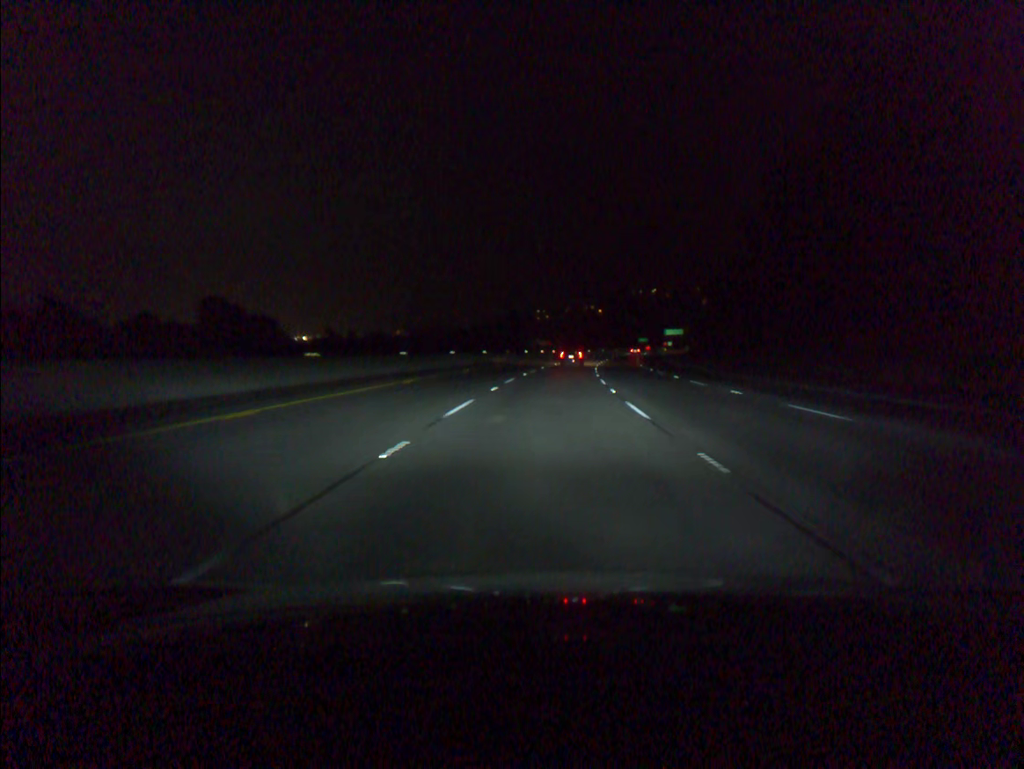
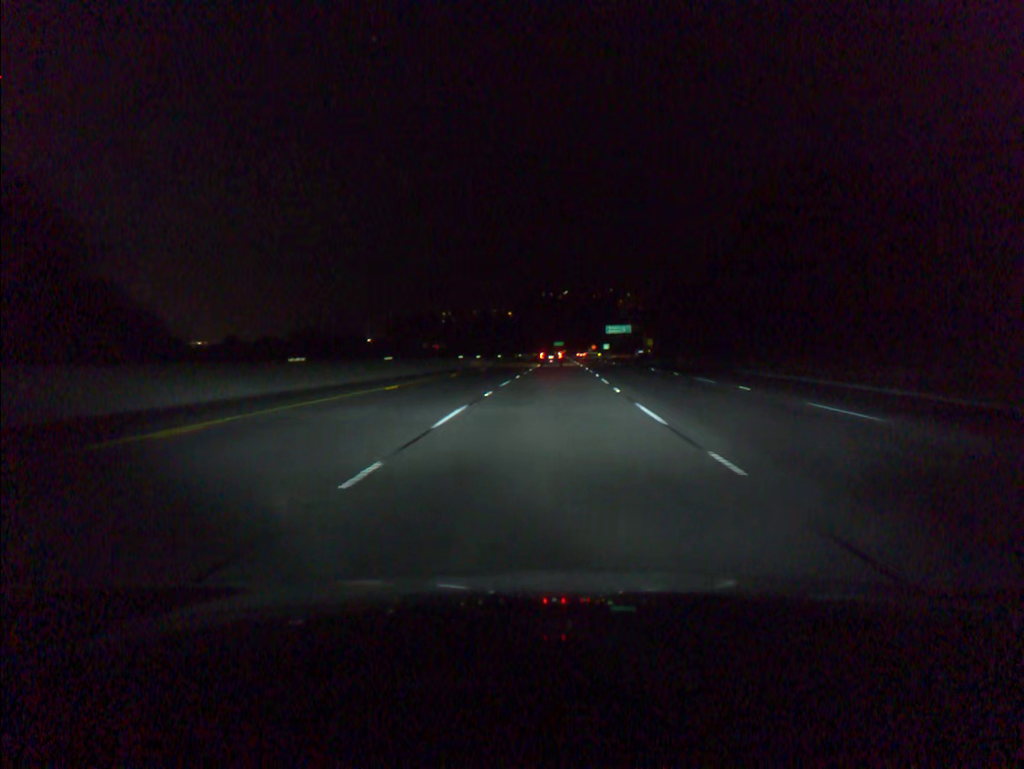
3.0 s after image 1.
(+5.1, +89.5) m; +7°
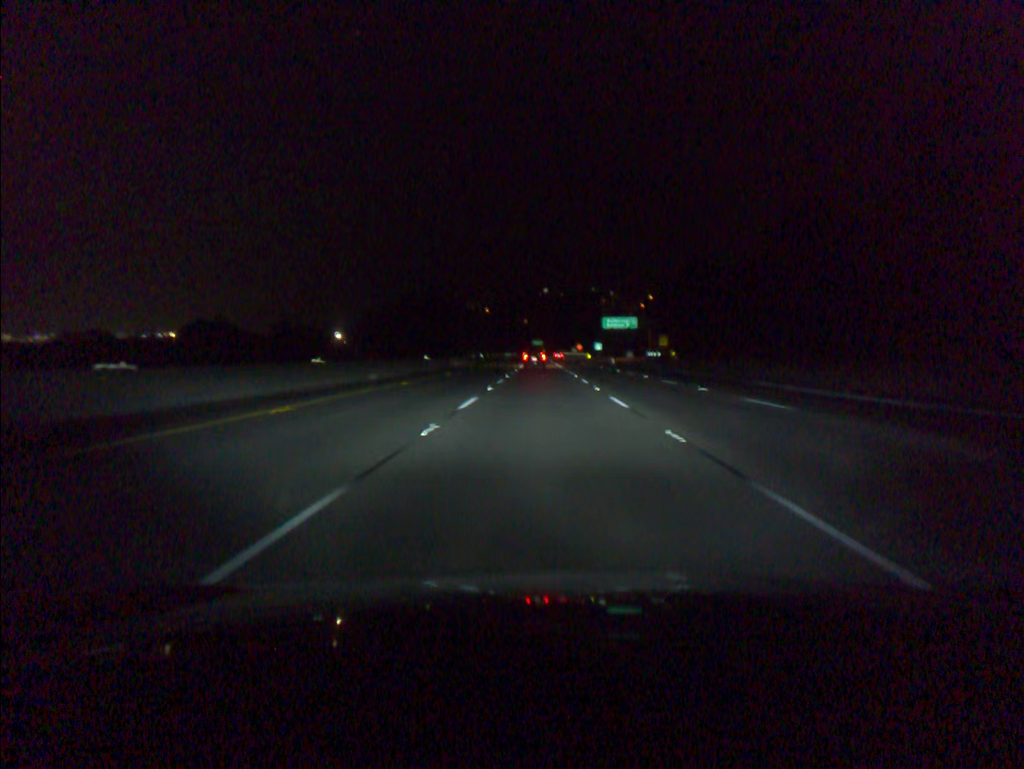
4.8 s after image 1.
(+1.1, +53.8) m; +2°
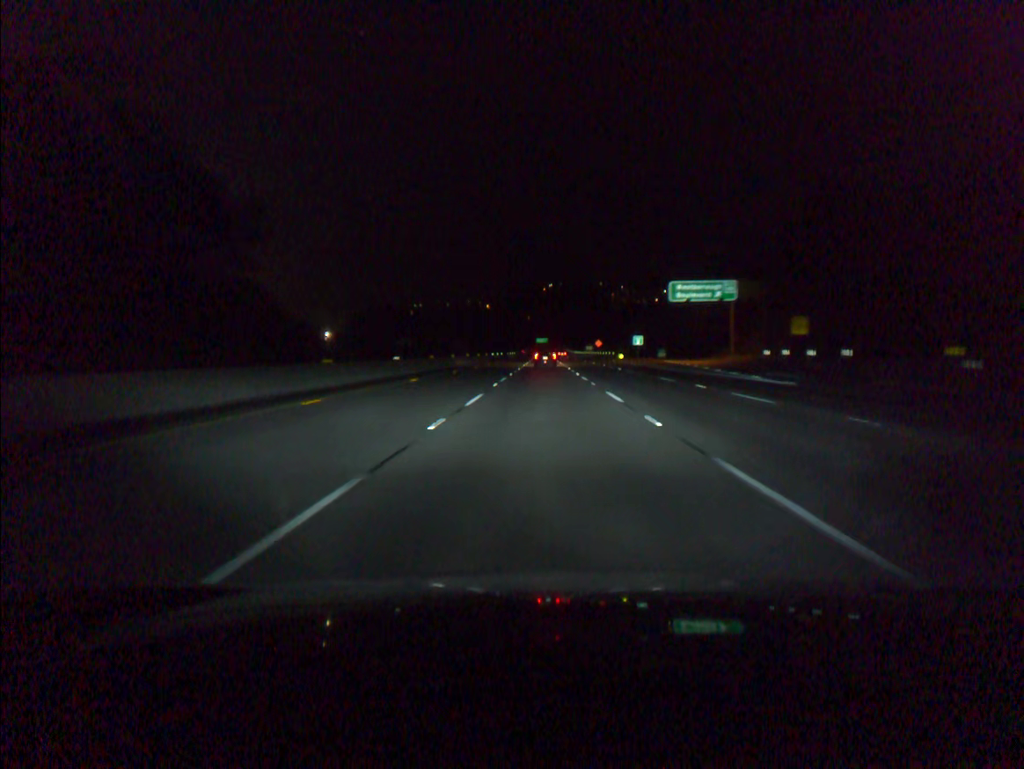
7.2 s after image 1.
(-0.2, +71.8) m; 0°
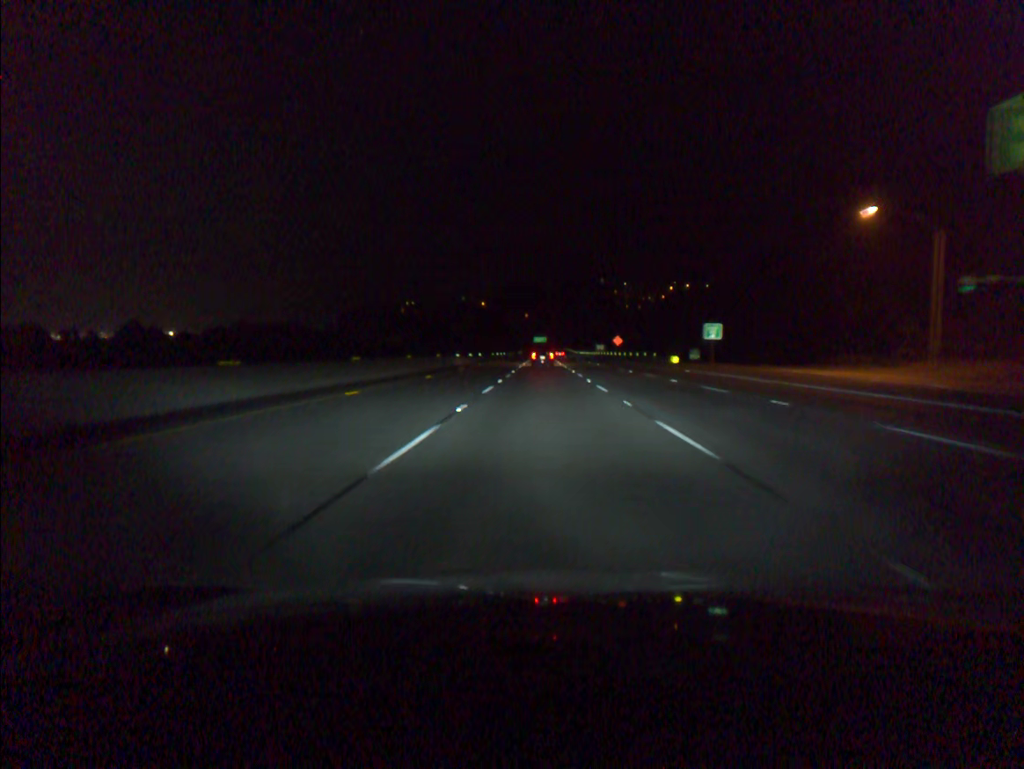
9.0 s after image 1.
(0.0, +53.8) m; 0°
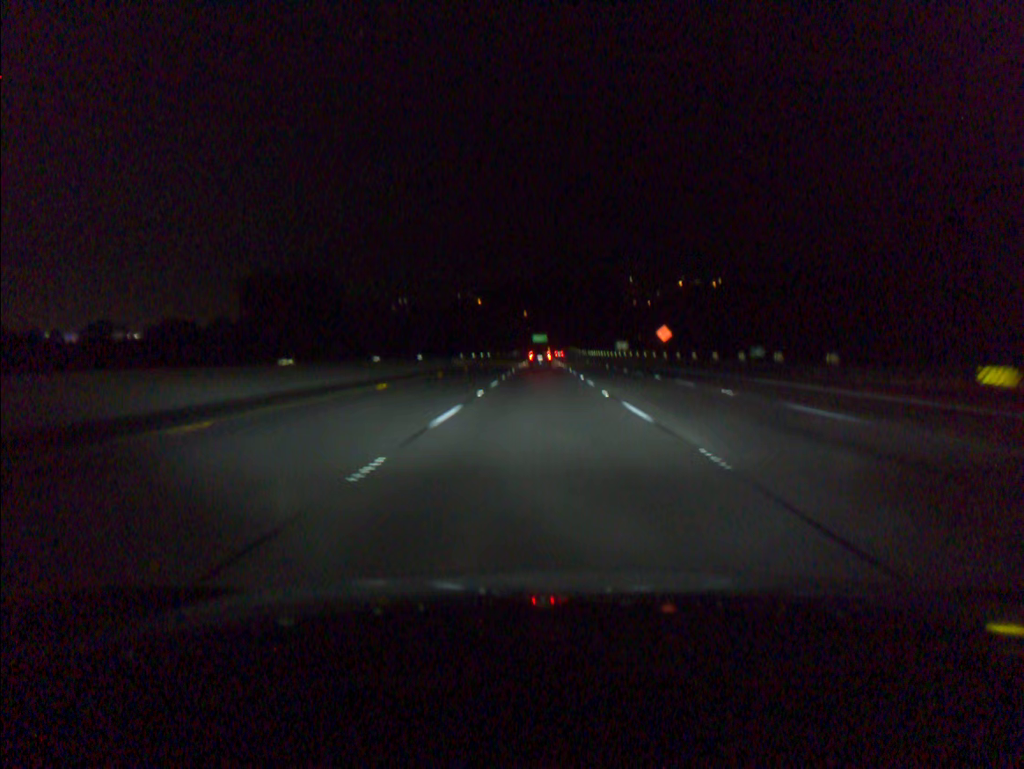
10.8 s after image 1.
(+0.1, +53.8) m; 0°
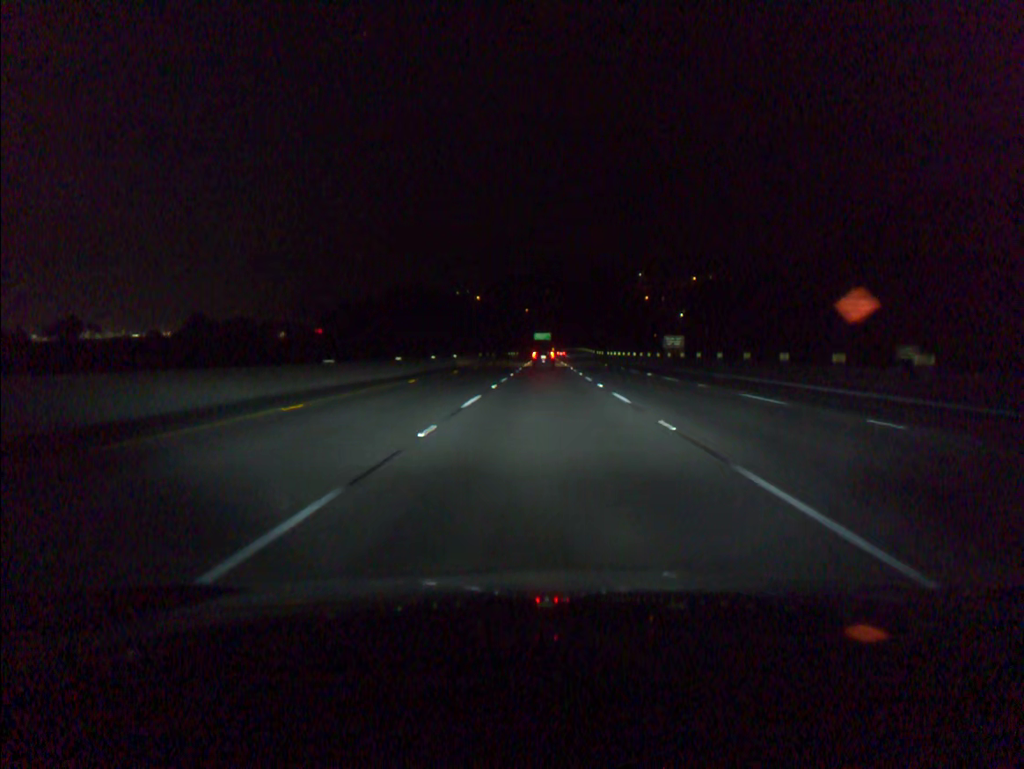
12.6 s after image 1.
(-0.1, +53.8) m; 0°
